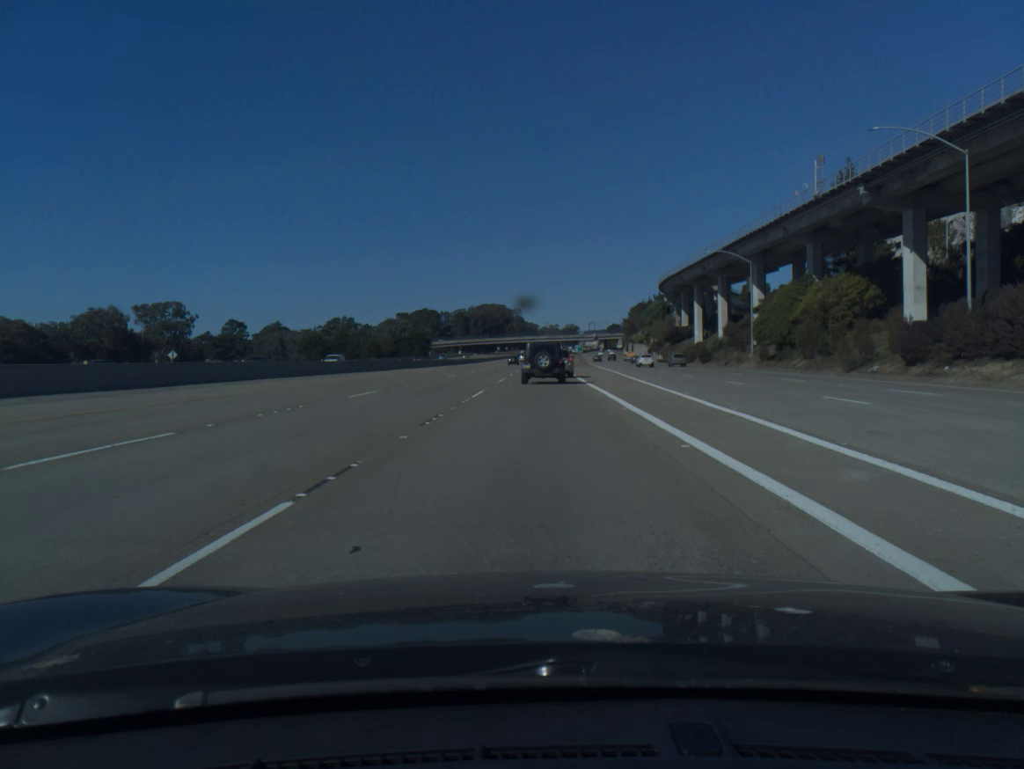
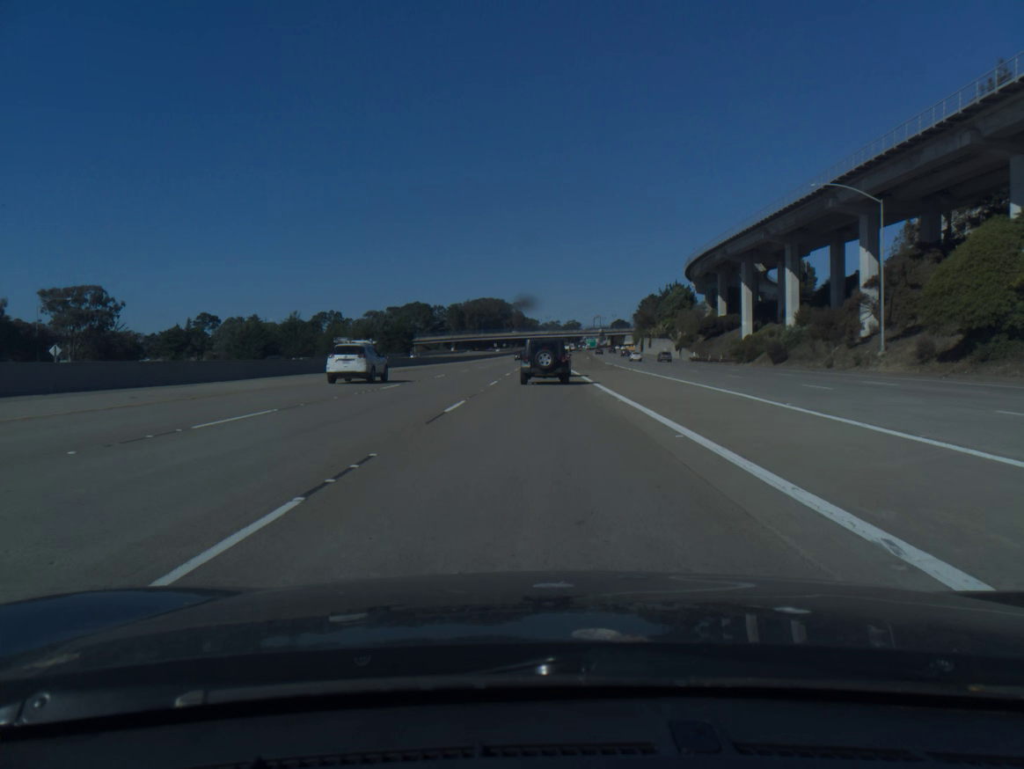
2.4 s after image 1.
(0.0, +35.6) m; 0°
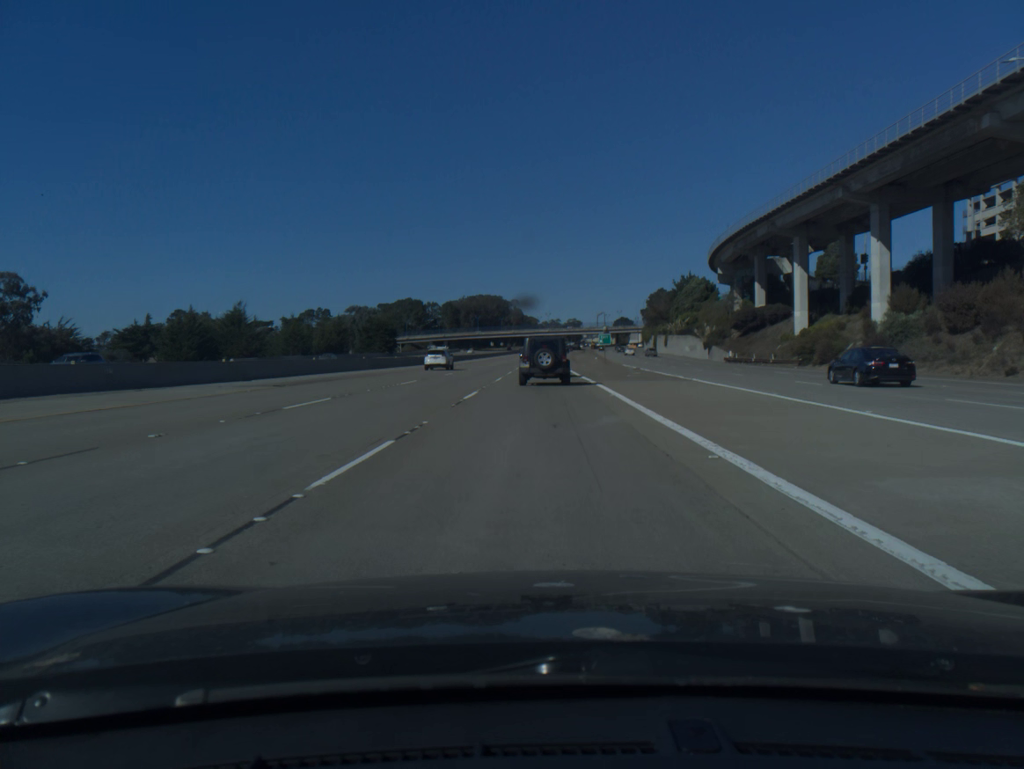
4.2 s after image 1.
(0.0, +24.4) m; 0°
